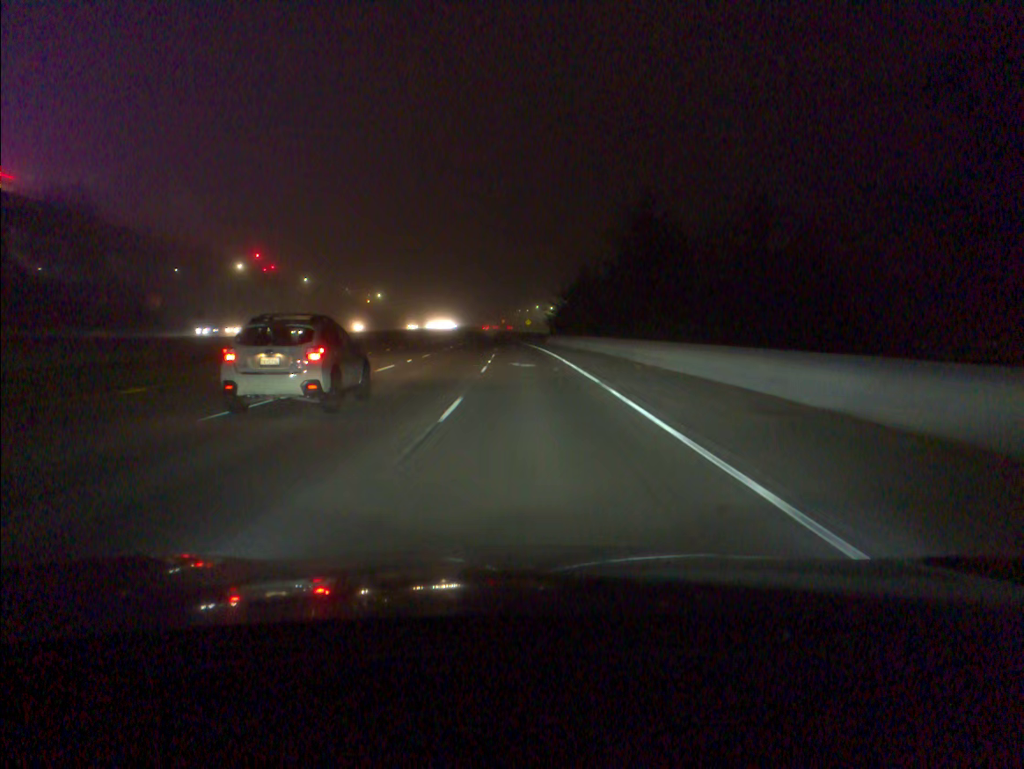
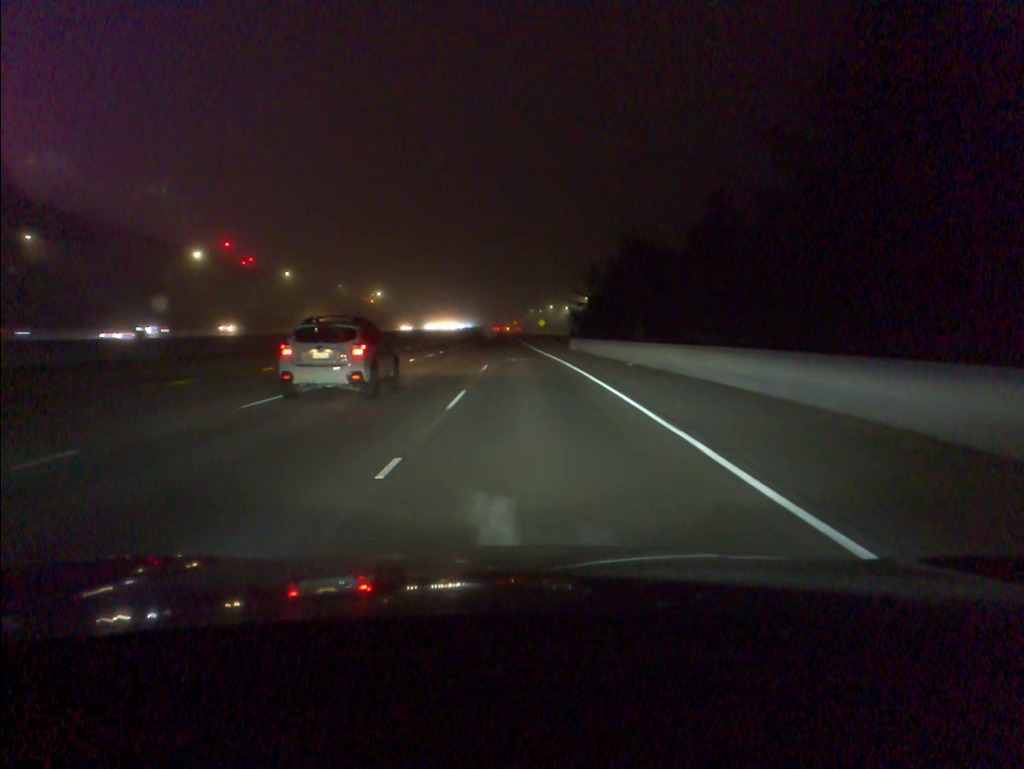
(-0.2, +27.4) m; -1°
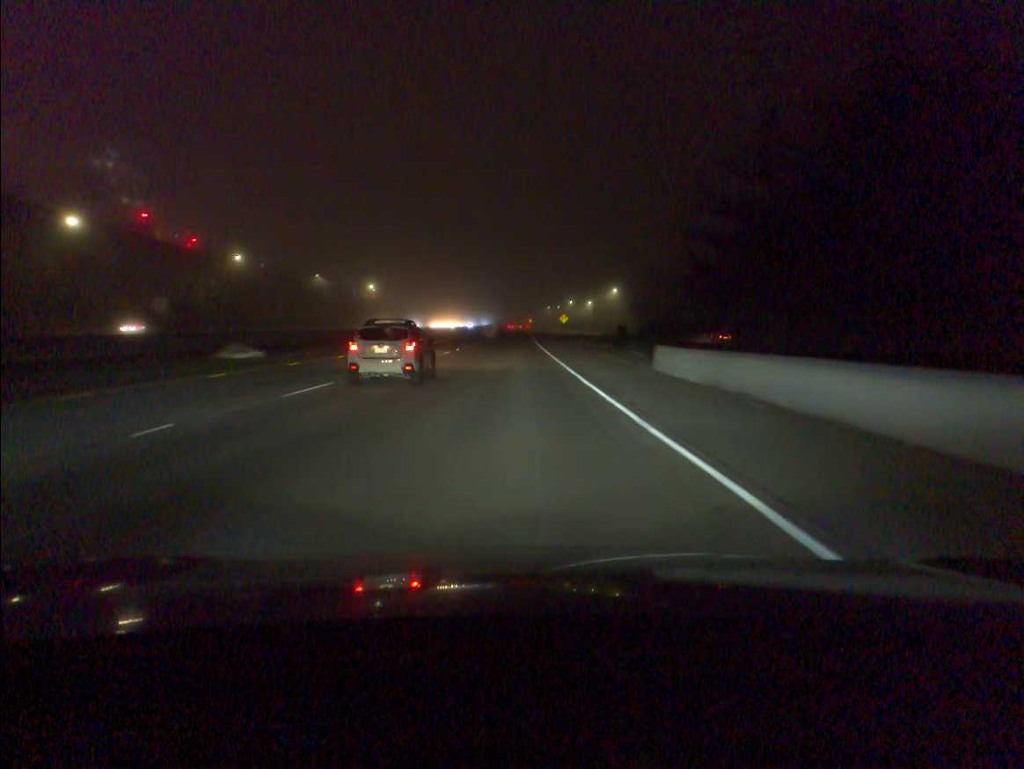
(-0.5, +41.2) m; -1°
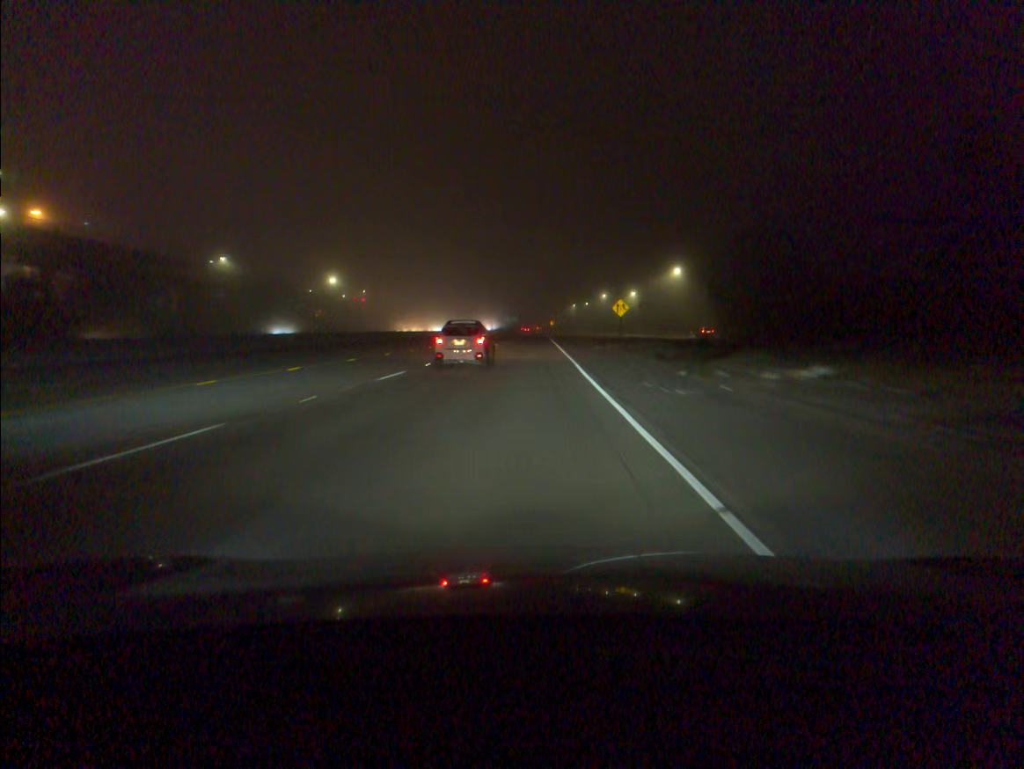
(-0.3, +69.0) m; -2°
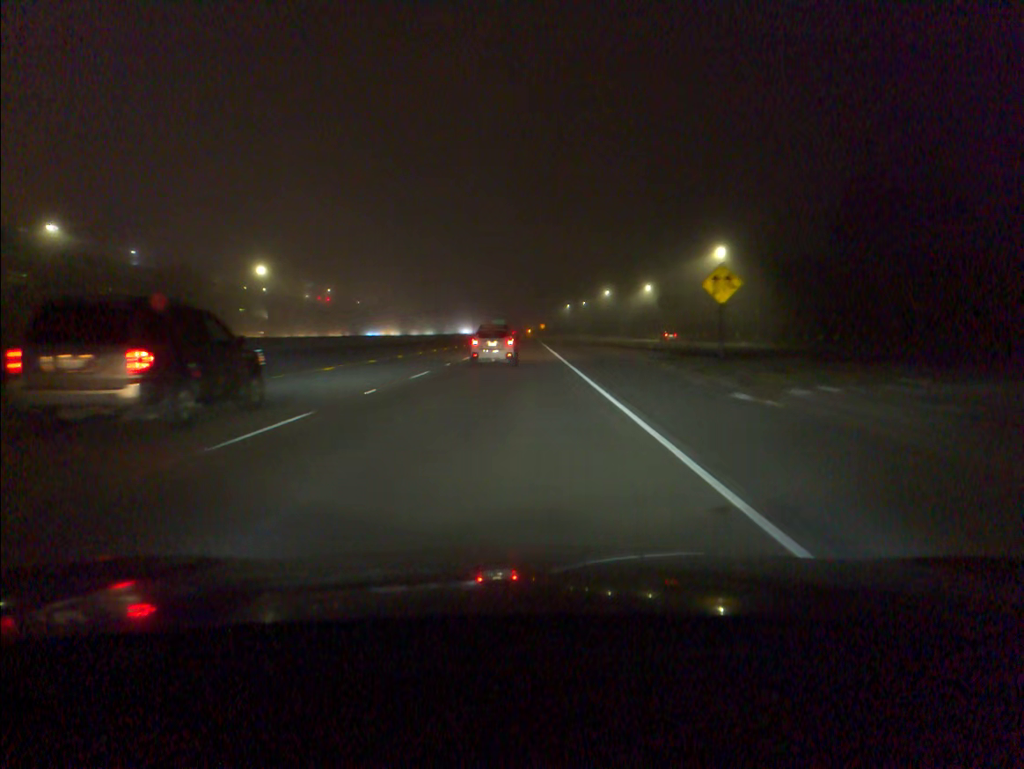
(+0.3, +41.6) m; +1°
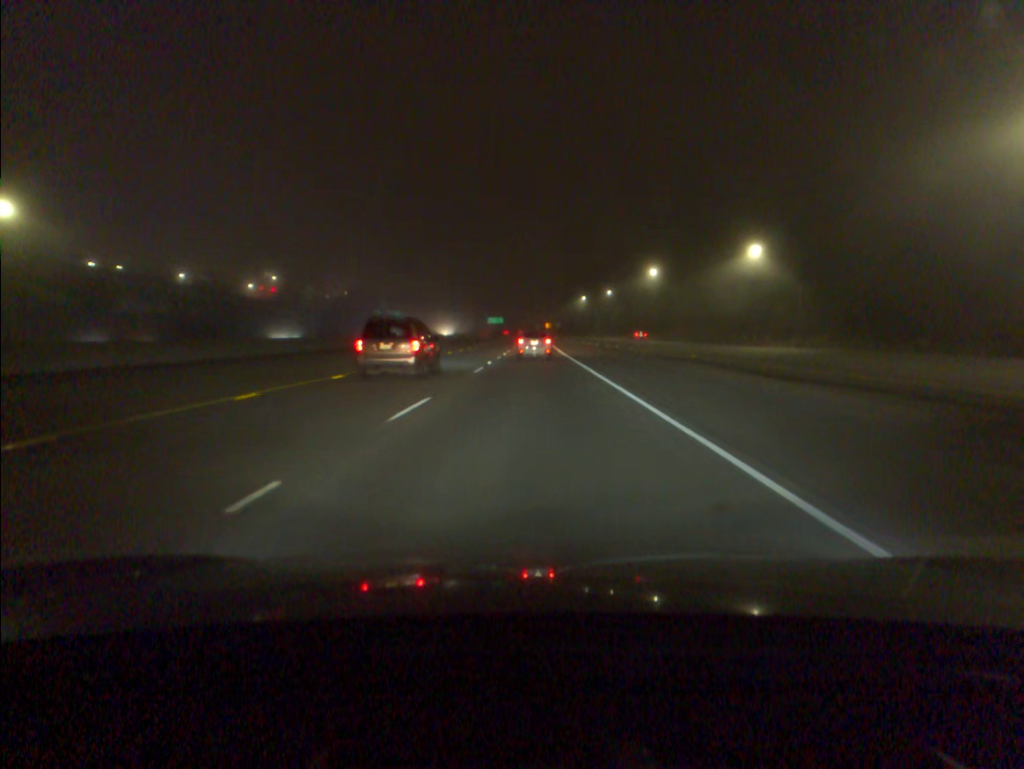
(-0.5, +70.0) m; 0°
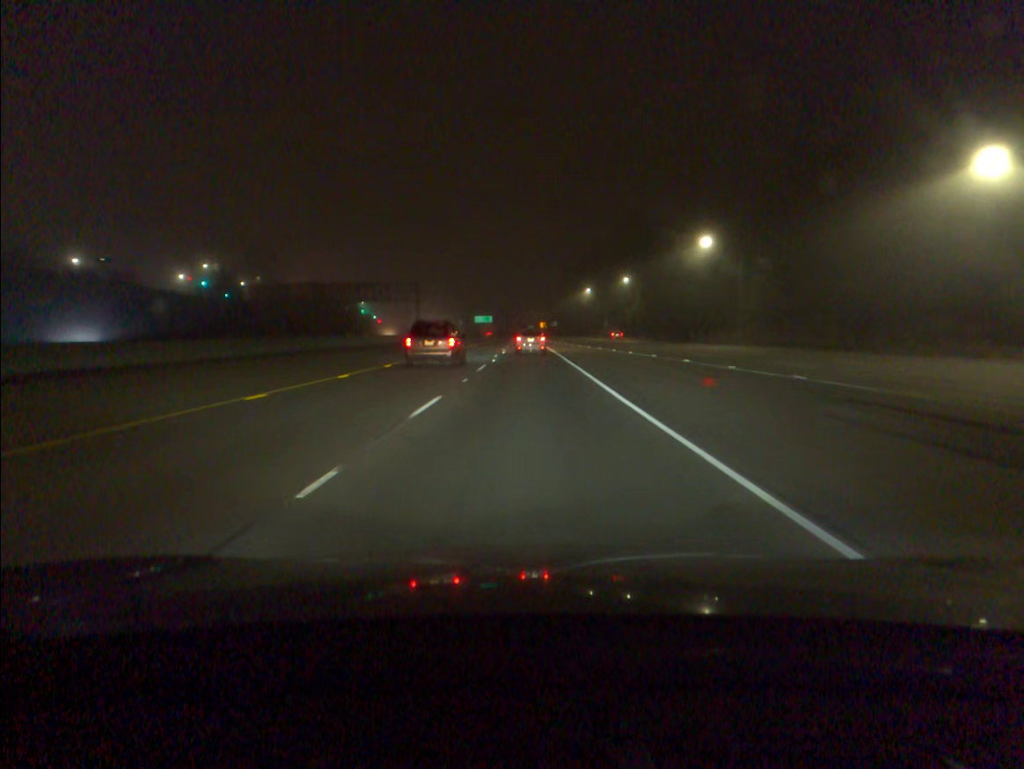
(+0.2, +43.2) m; 0°
